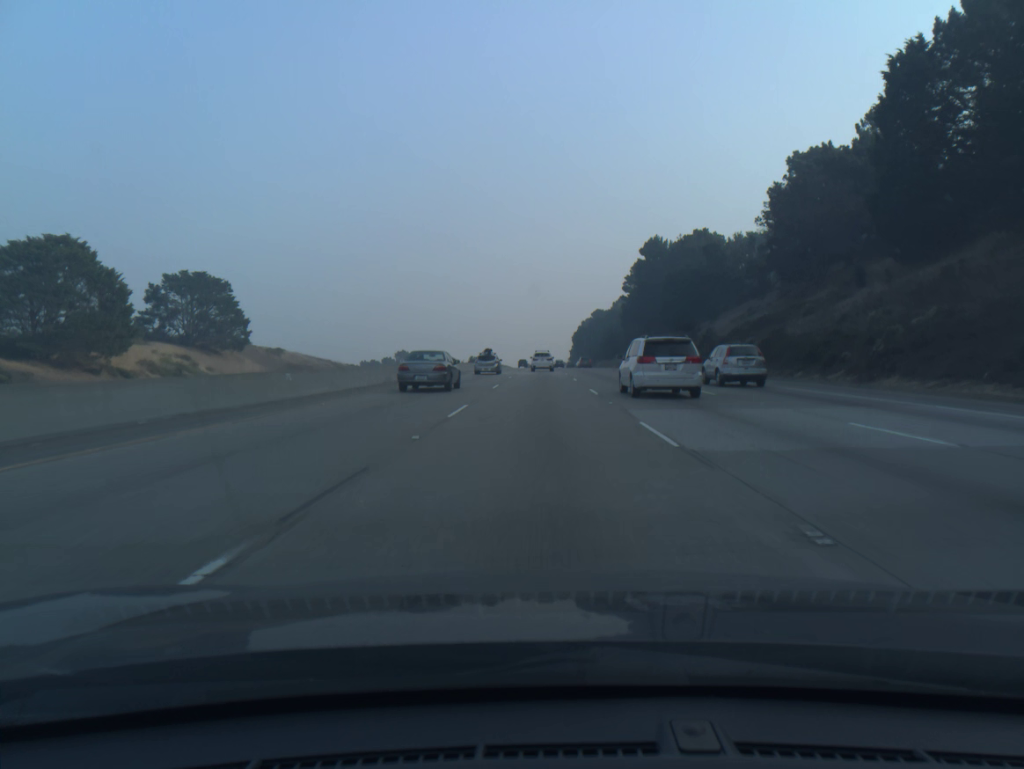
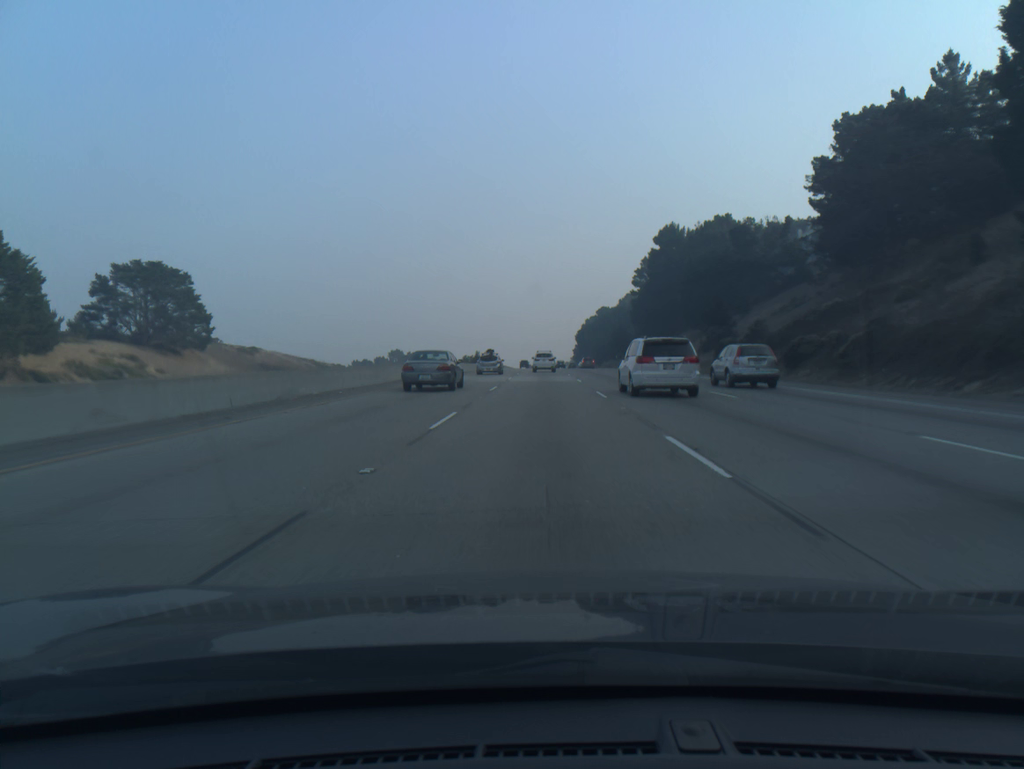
(0.0, +17.2) m; 0°
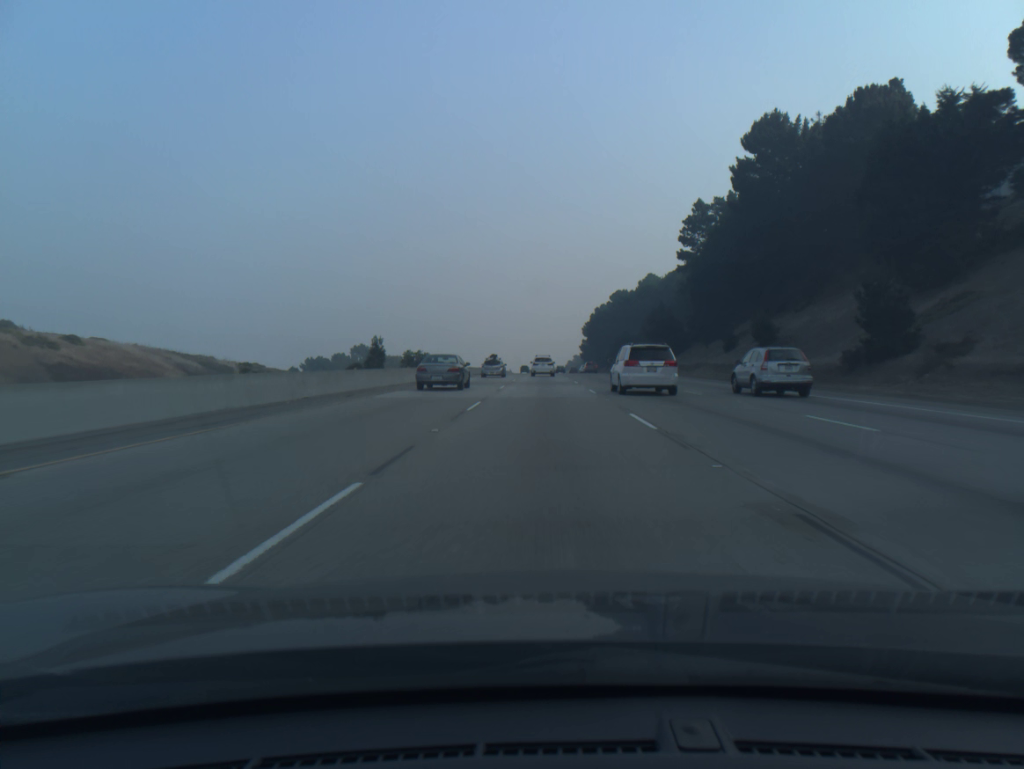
(+0.1, +67.7) m; 0°
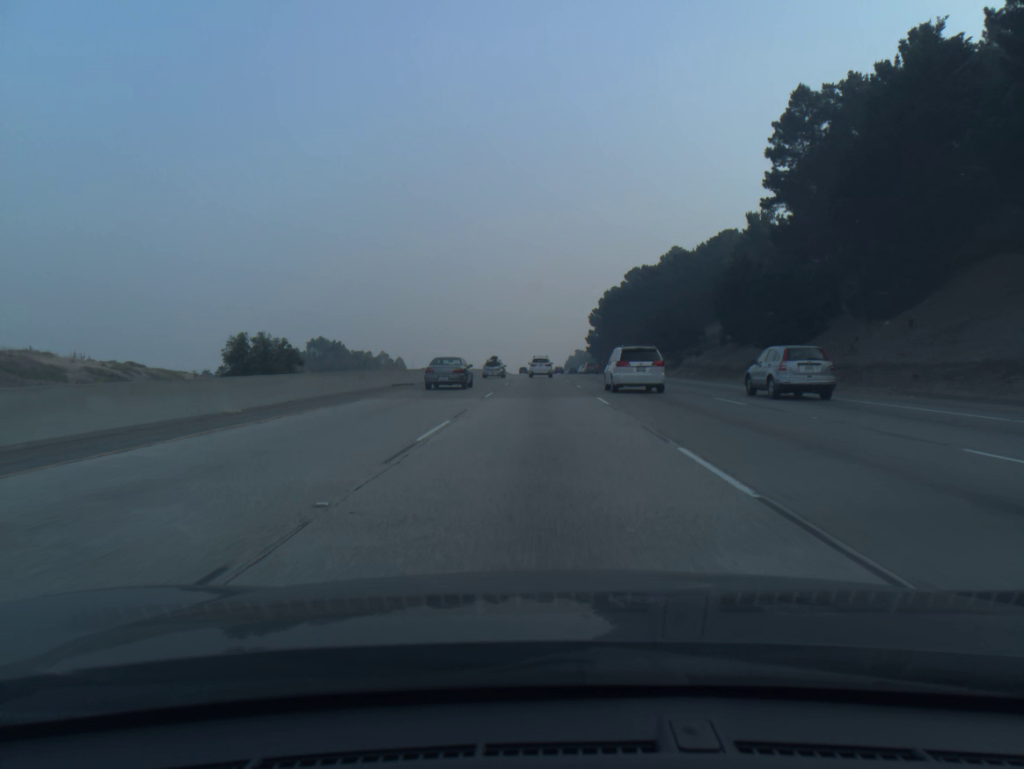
(+0.1, +50.5) m; 0°
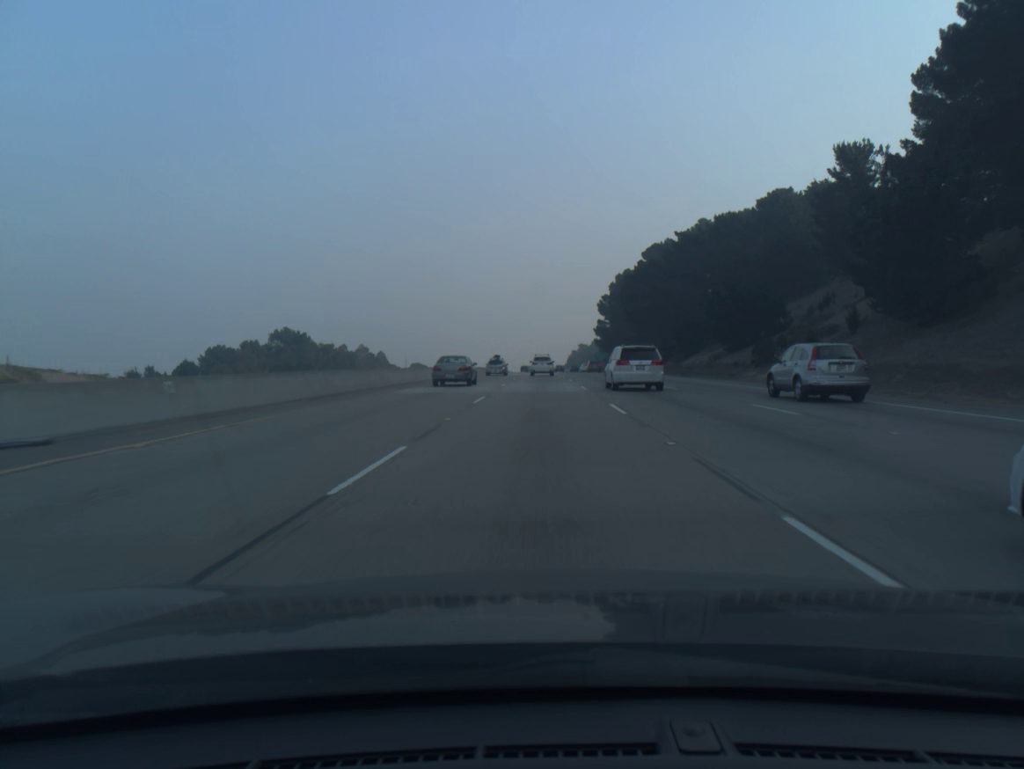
(0.0, +33.9) m; 0°
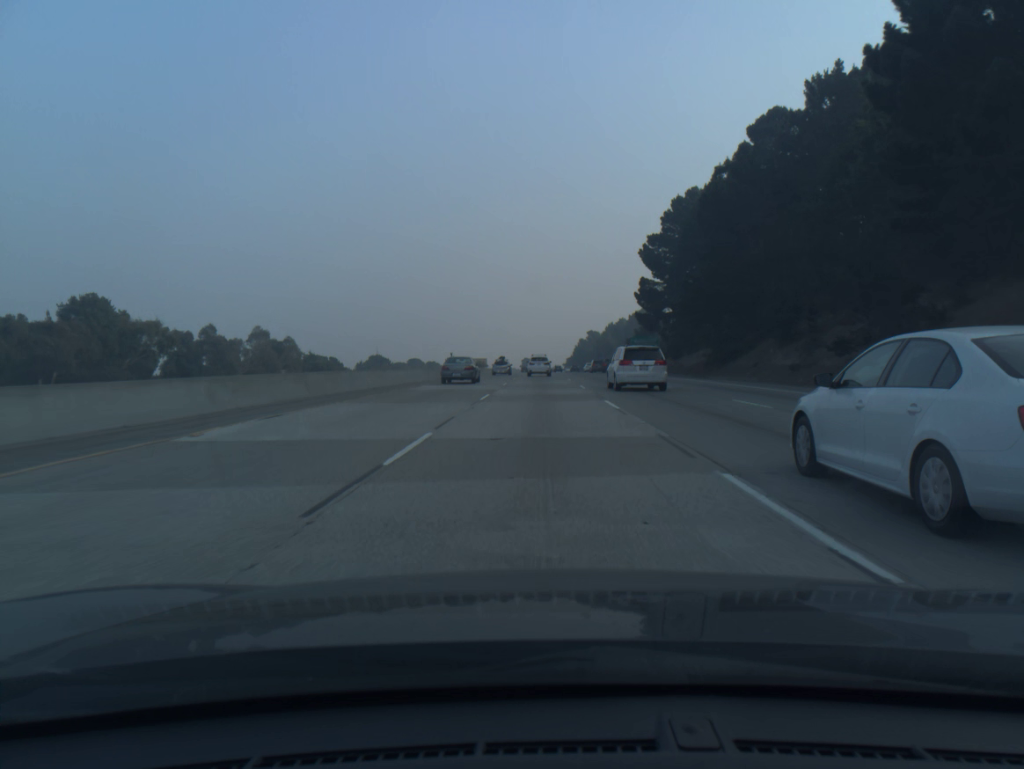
(0.0, +85.8) m; 0°
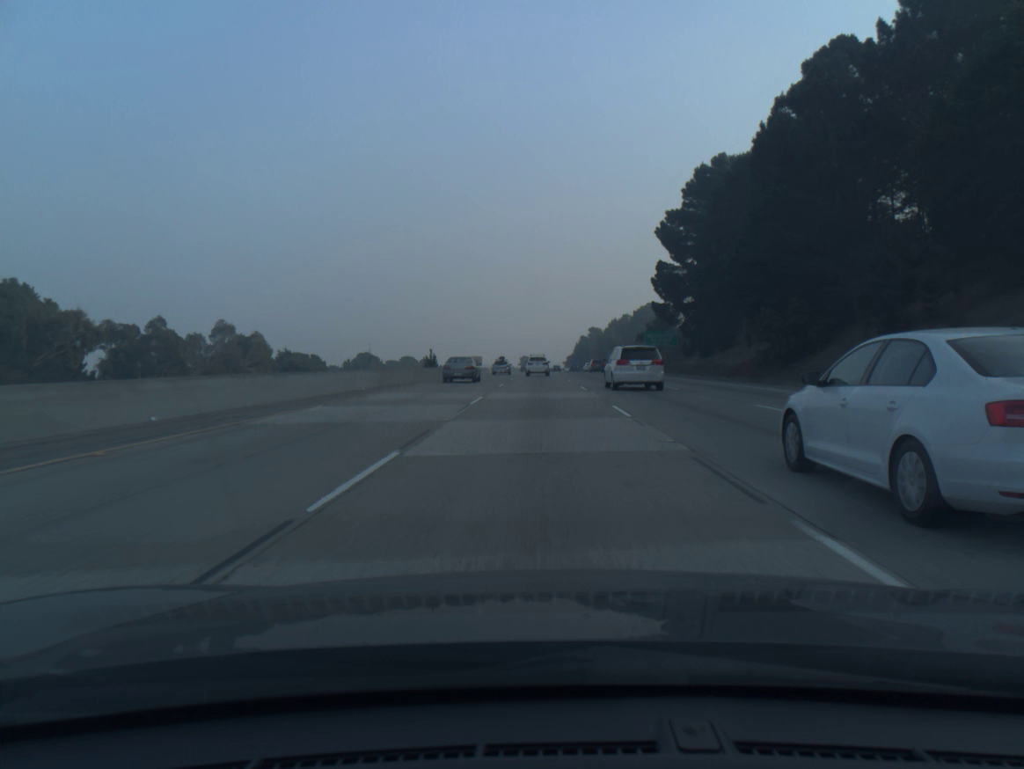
(0.0, +17.3) m; 0°
